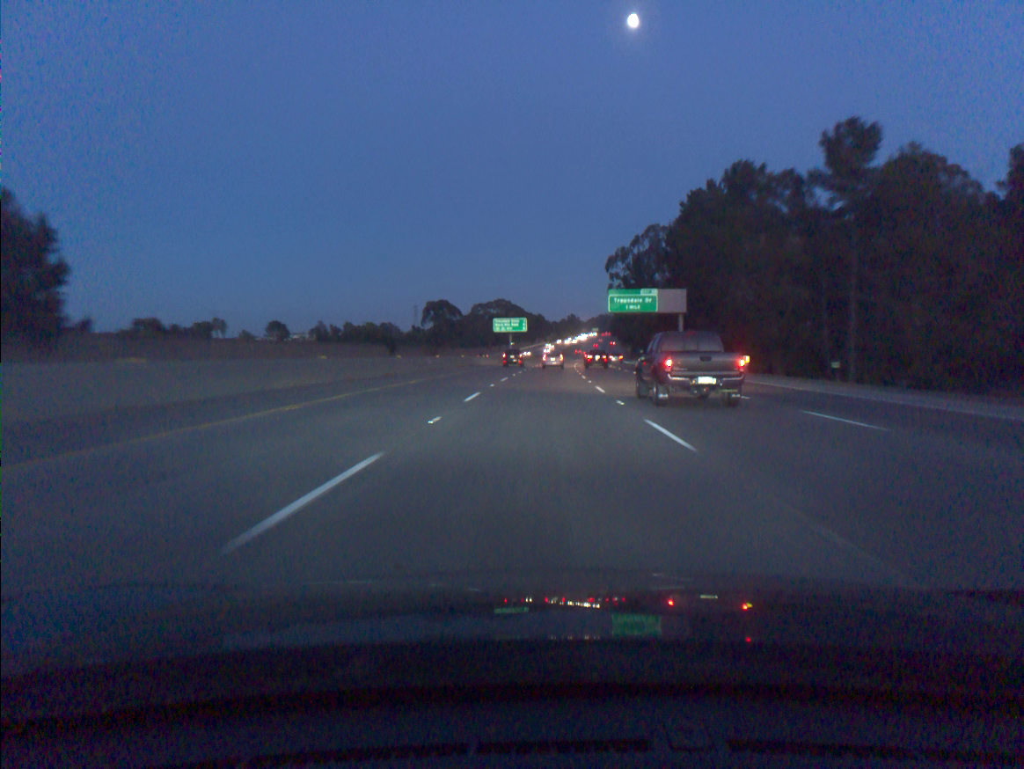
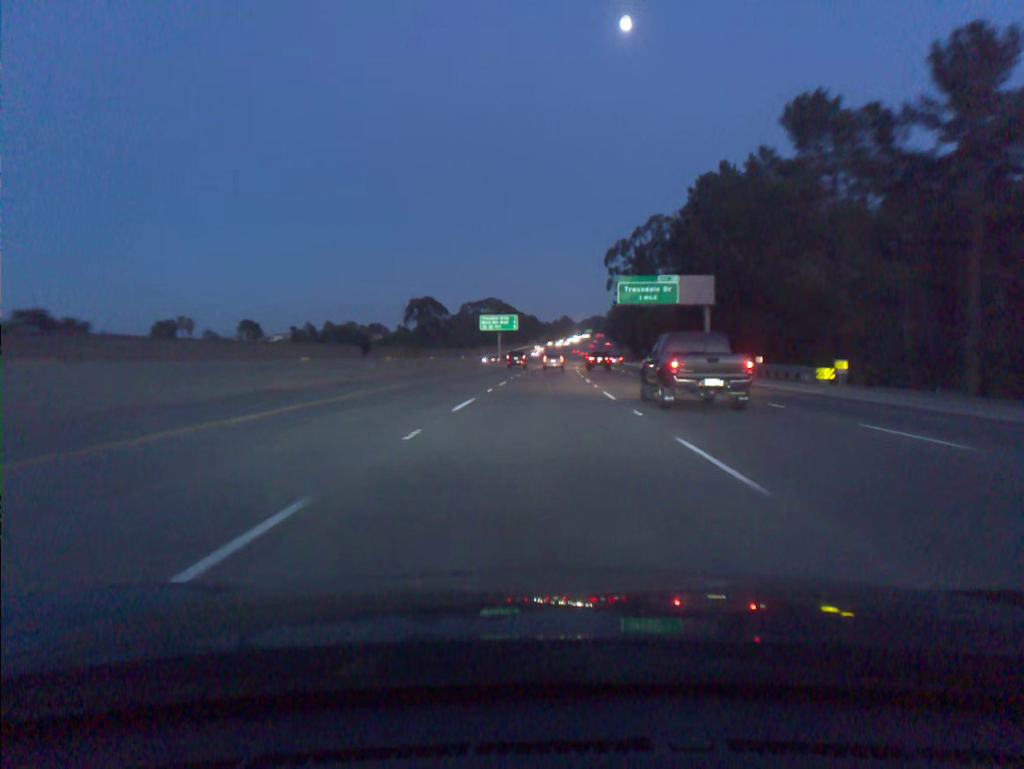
(+0.1, +17.6) m; +1°
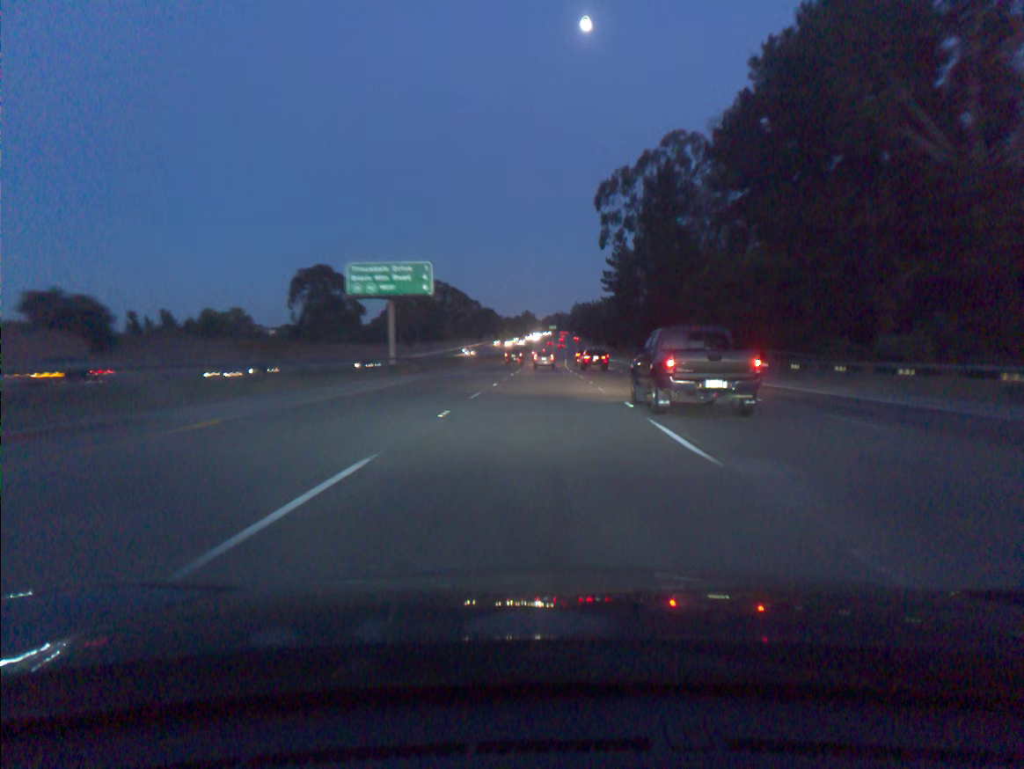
(+1.7, +70.4) m; +3°
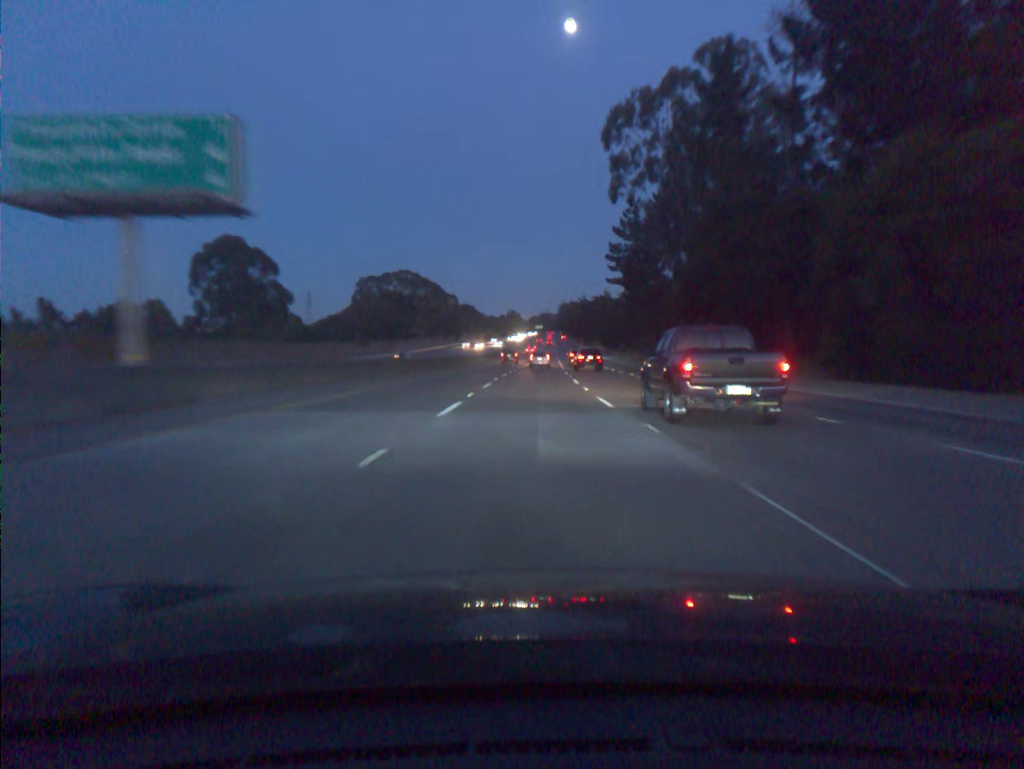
(+0.4, +35.2) m; +1°
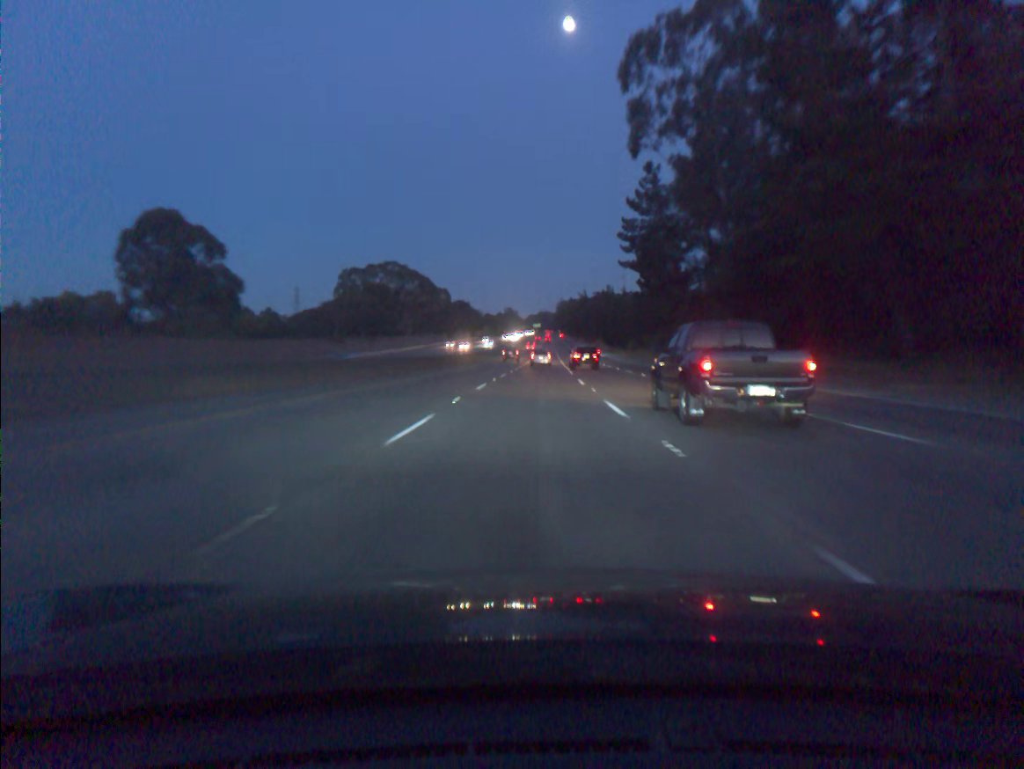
(0.0, +17.6) m; 0°
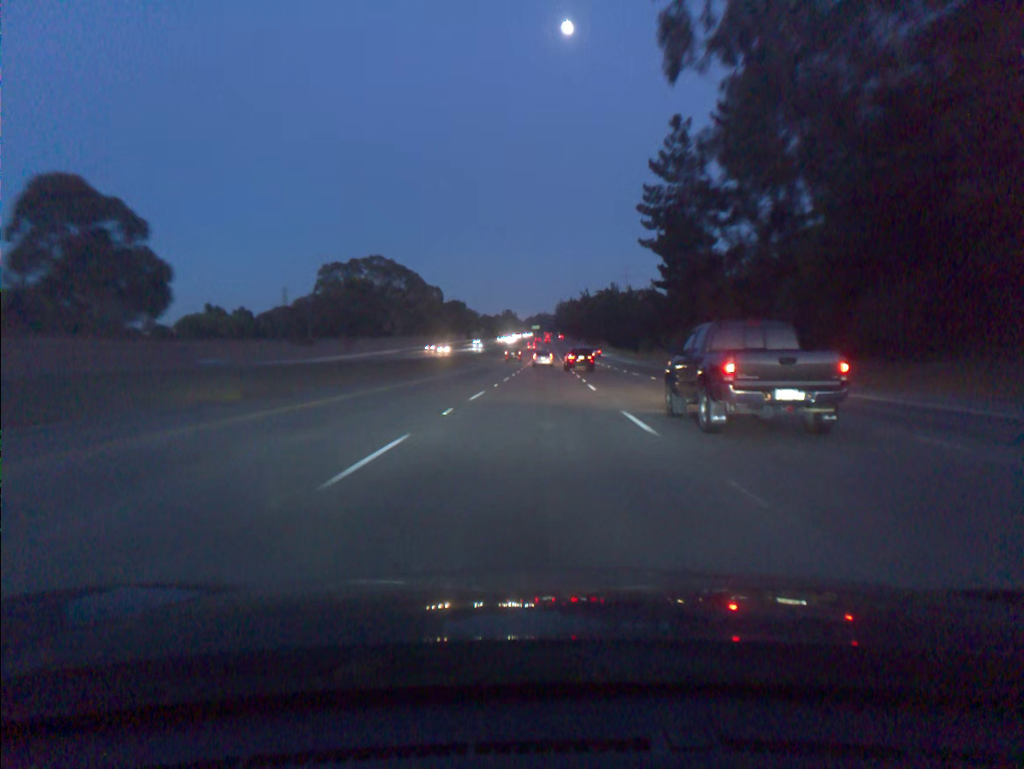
(0.0, +17.6) m; 0°
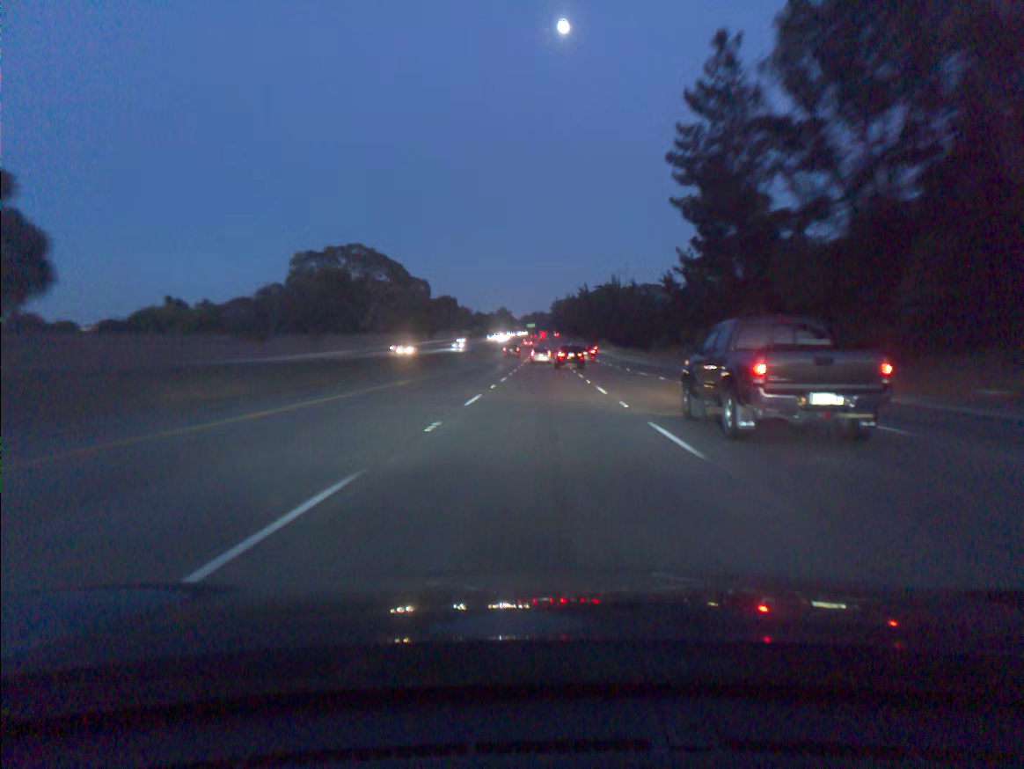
(0.0, +17.6) m; 0°
